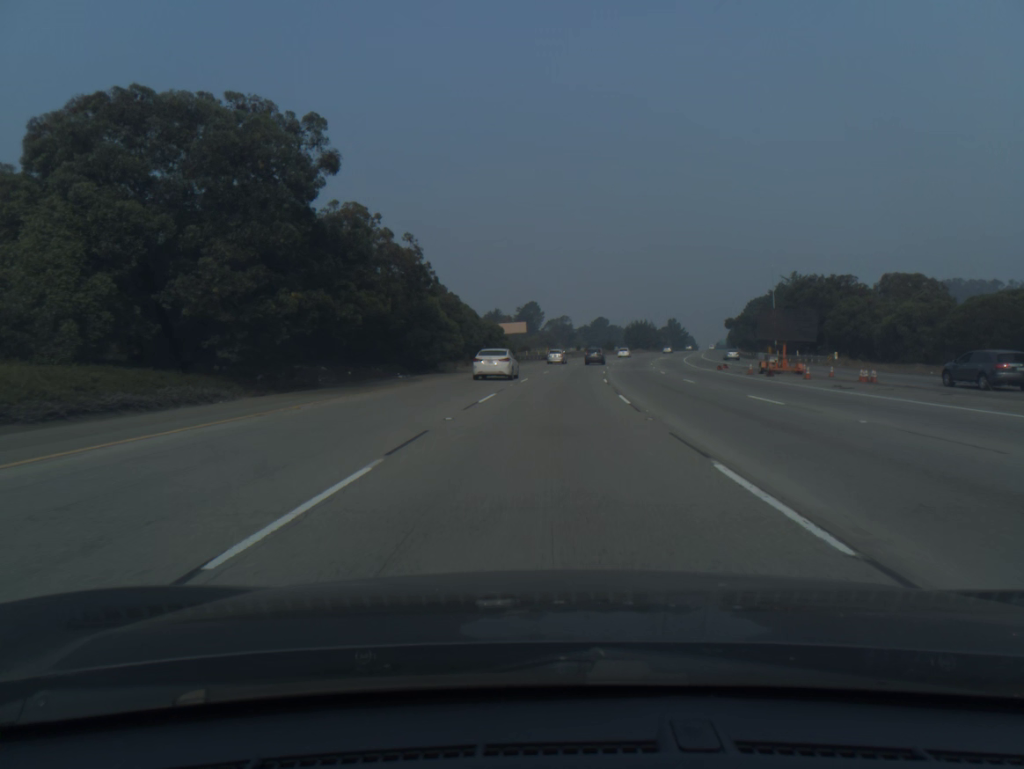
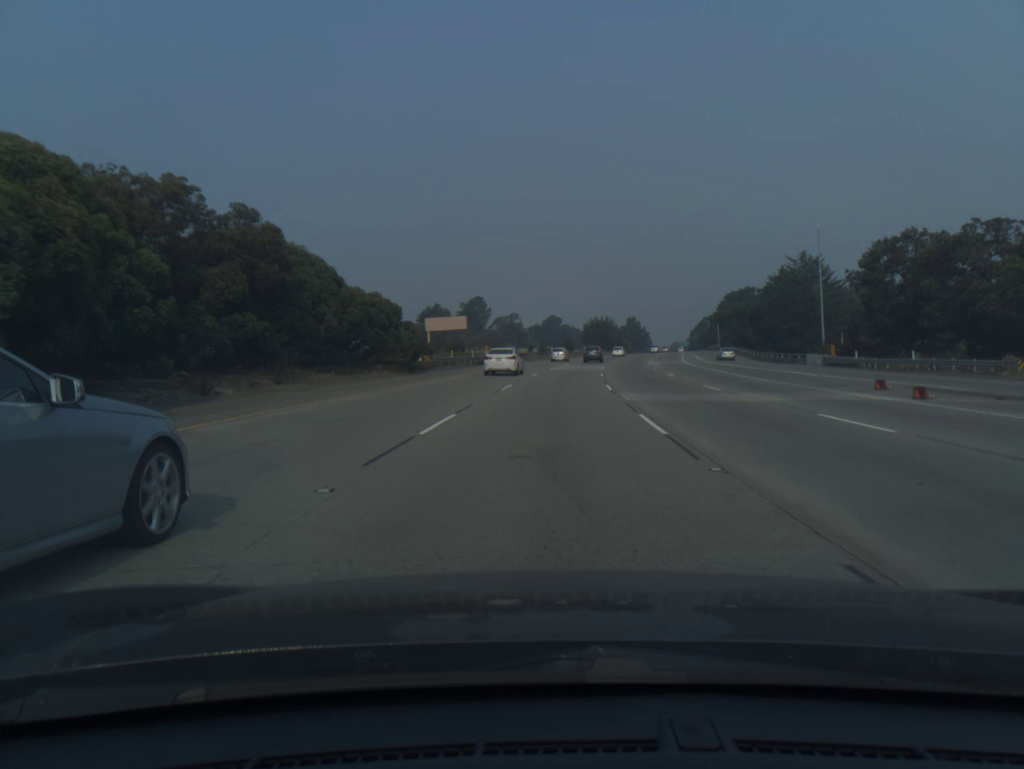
(+1.2, +36.4) m; +4°
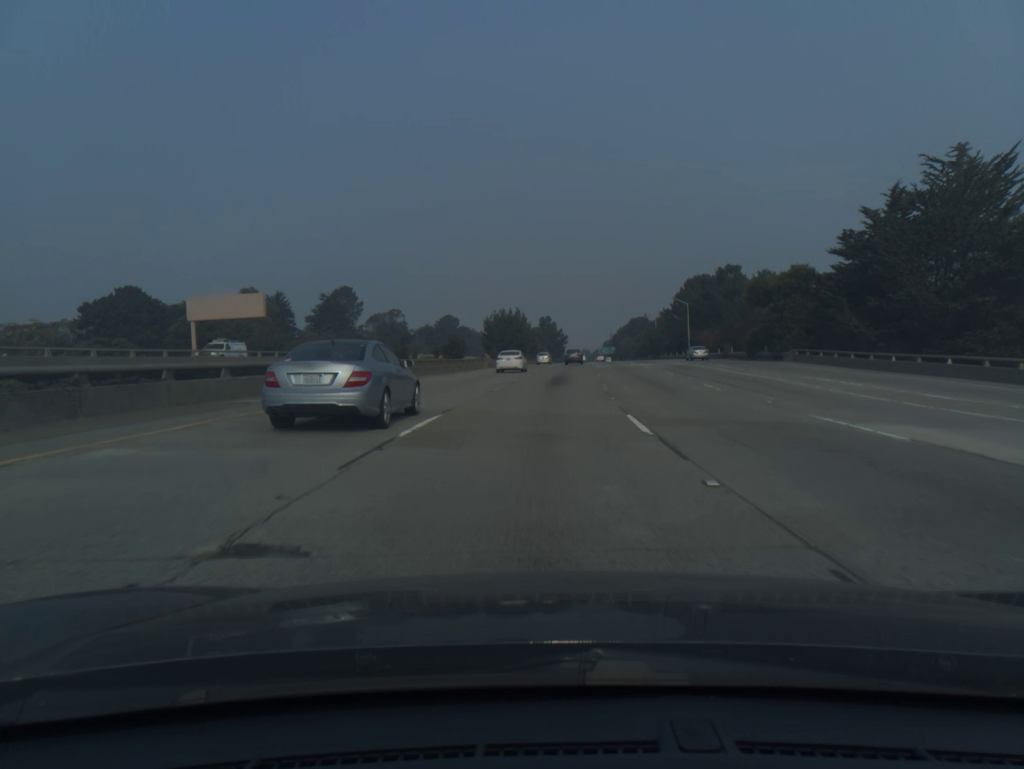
(+4.5, +72.9) m; +7°
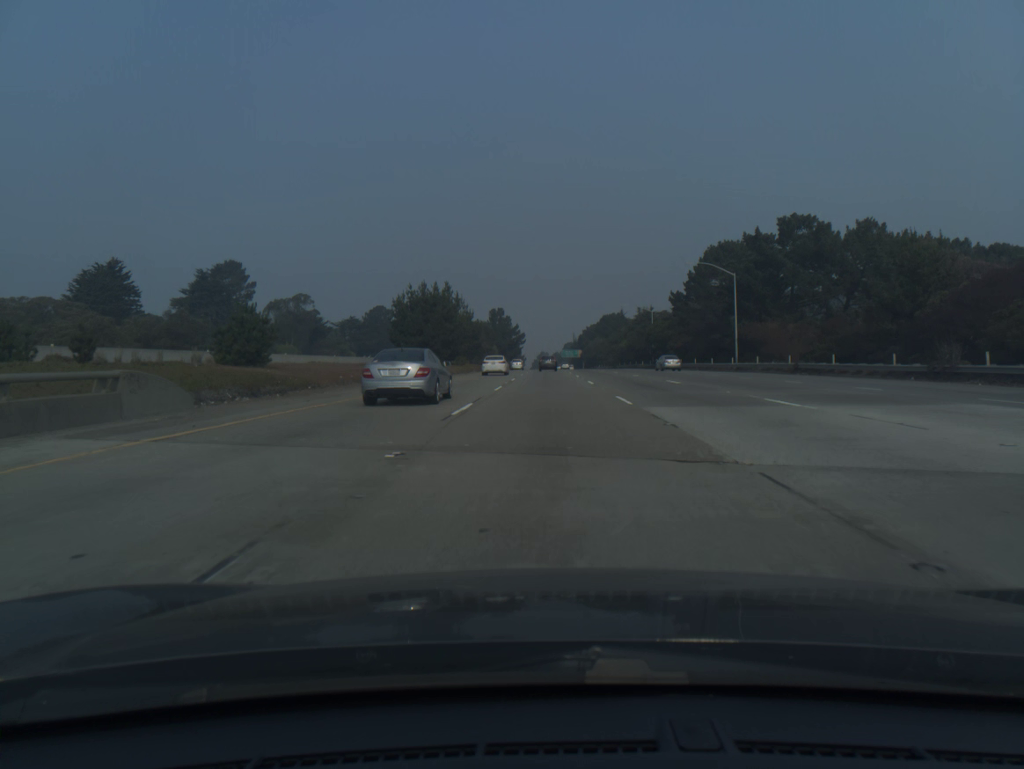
(+1.8, +55.1) m; +3°
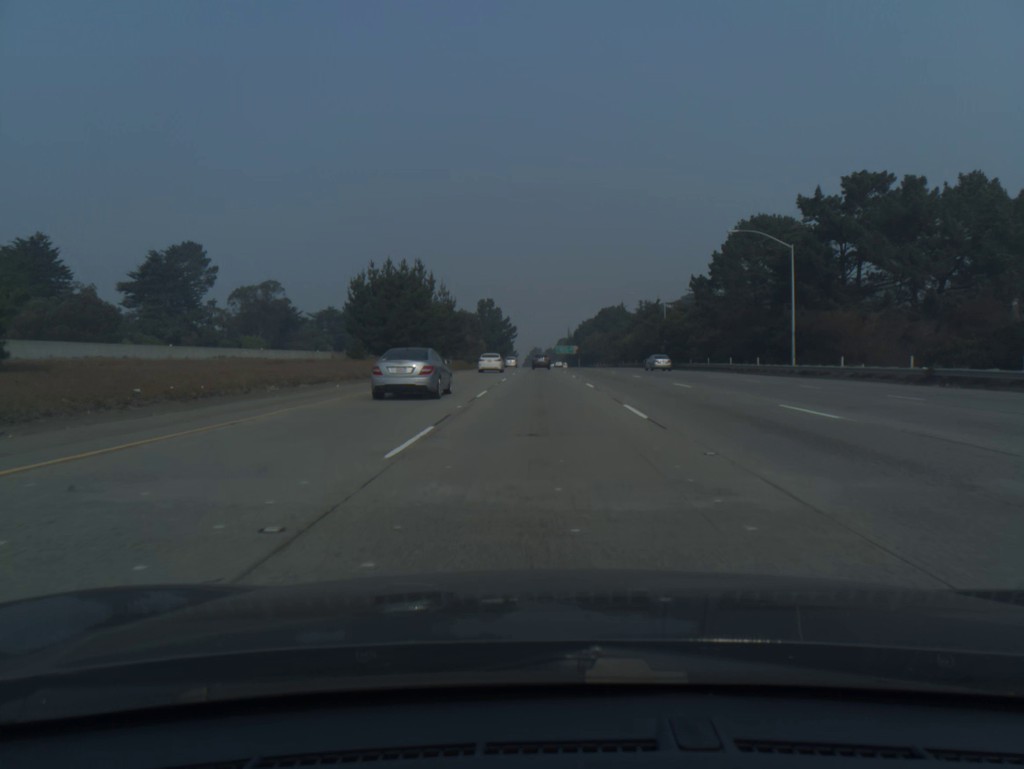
(+0.1, +18.5) m; 0°
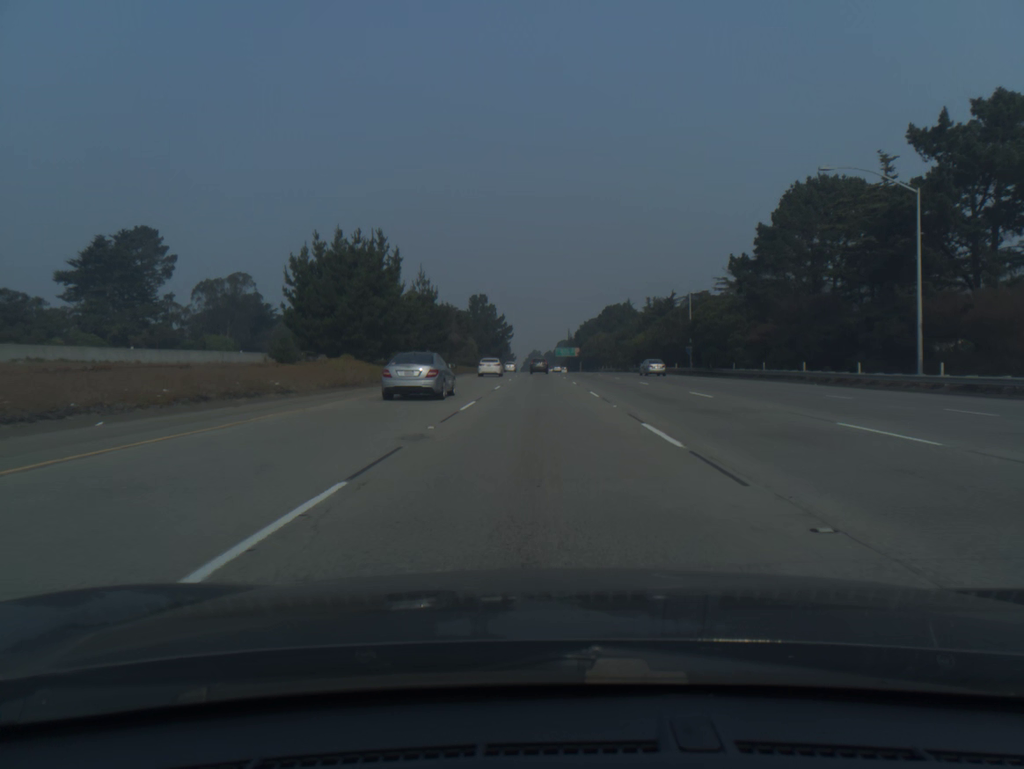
(0.0, +18.5) m; 0°
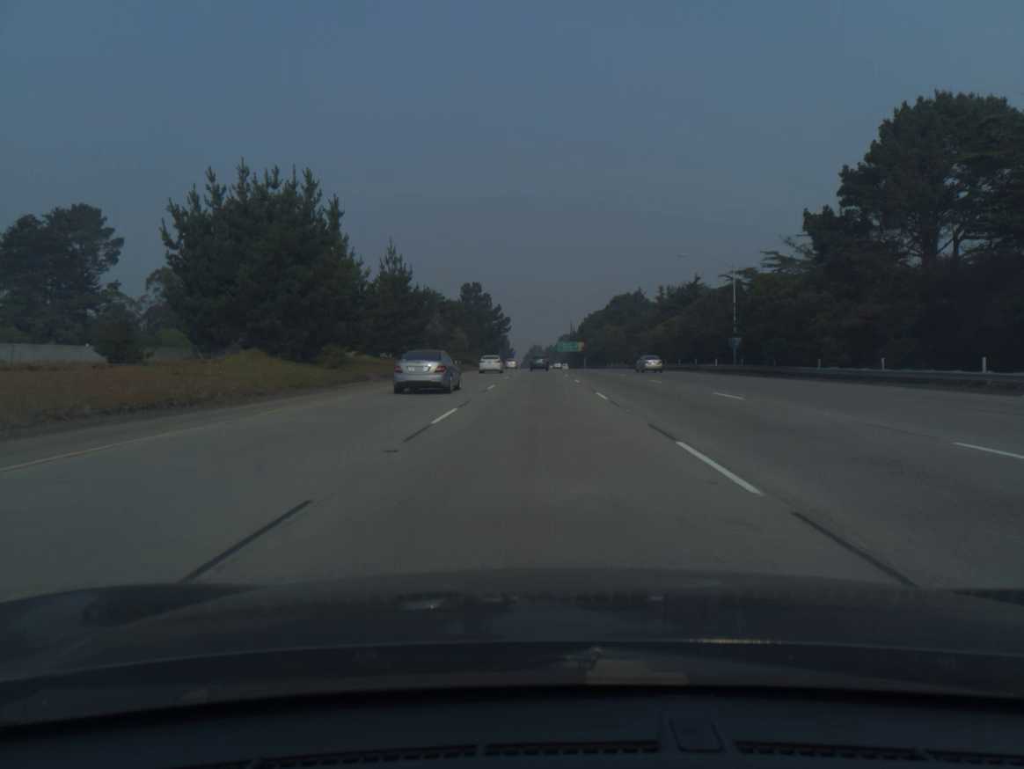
(0.0, +18.6) m; 0°
